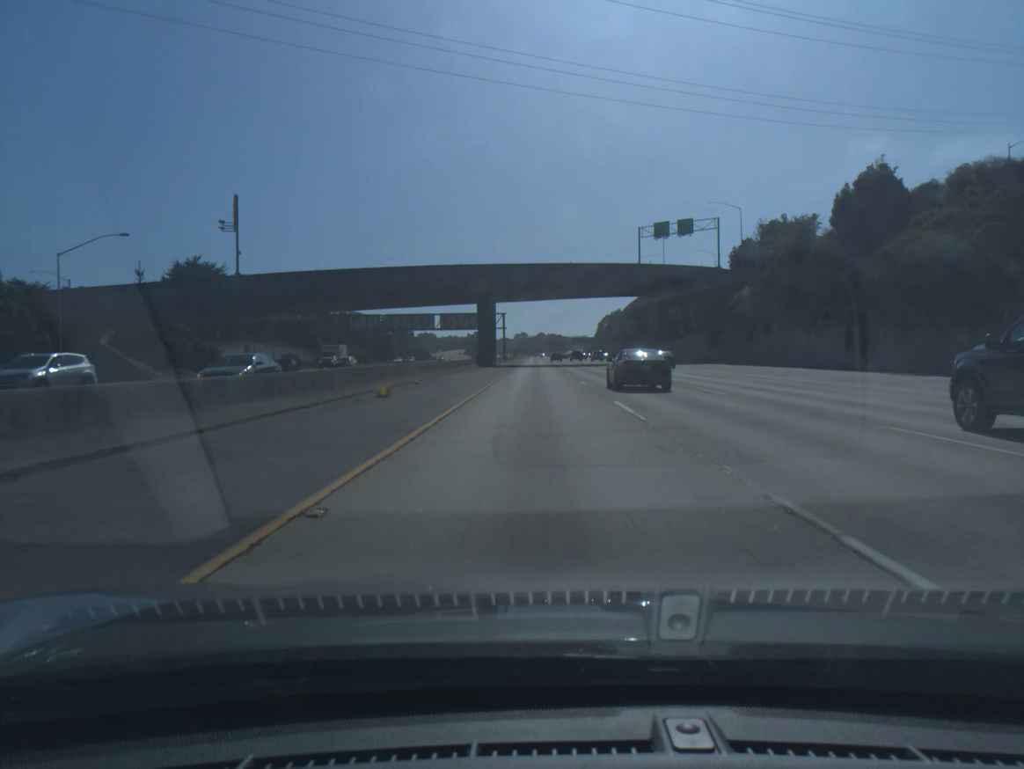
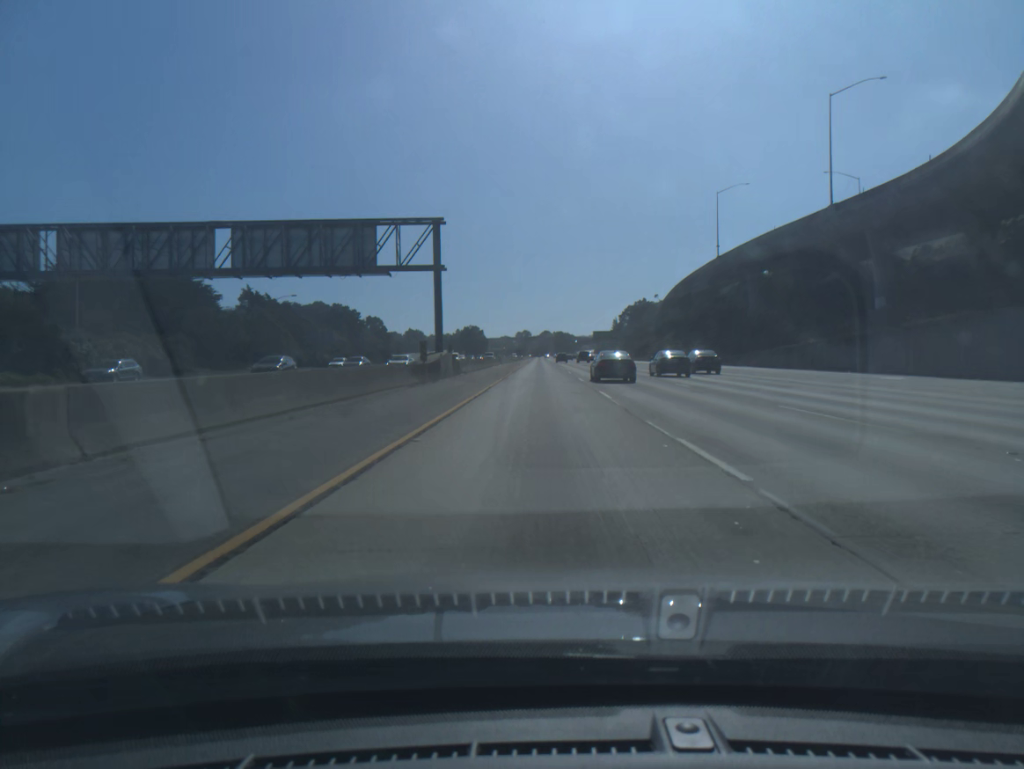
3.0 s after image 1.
(-0.2, +96.7) m; 0°
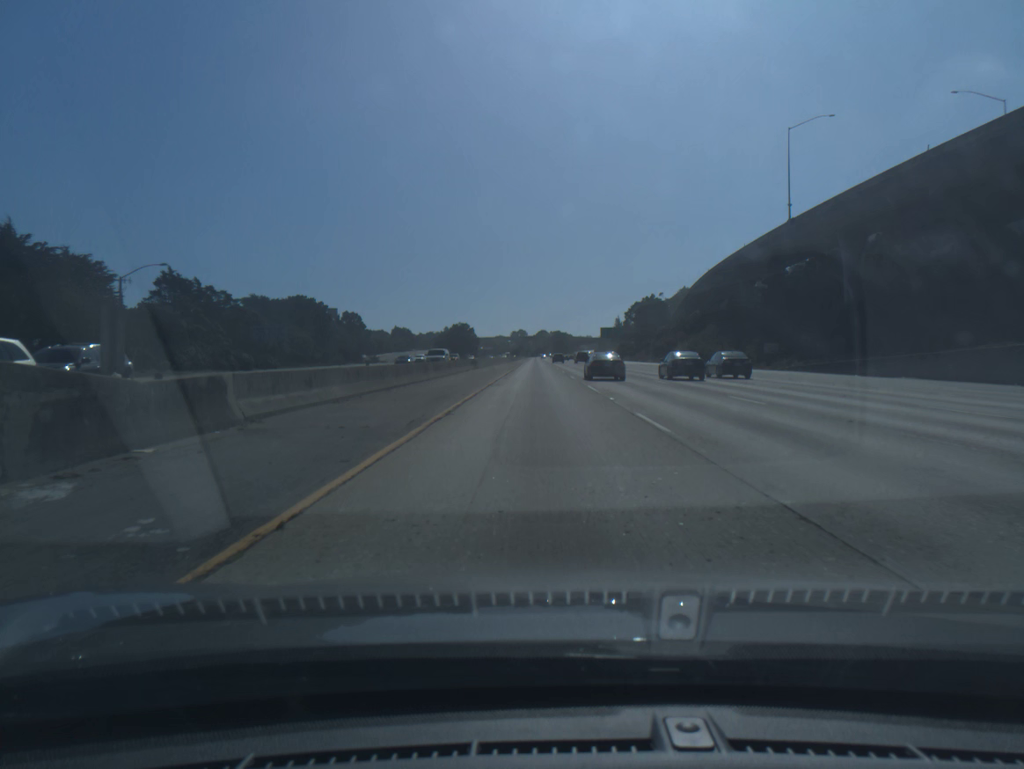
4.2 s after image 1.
(0.0, +38.9) m; 0°
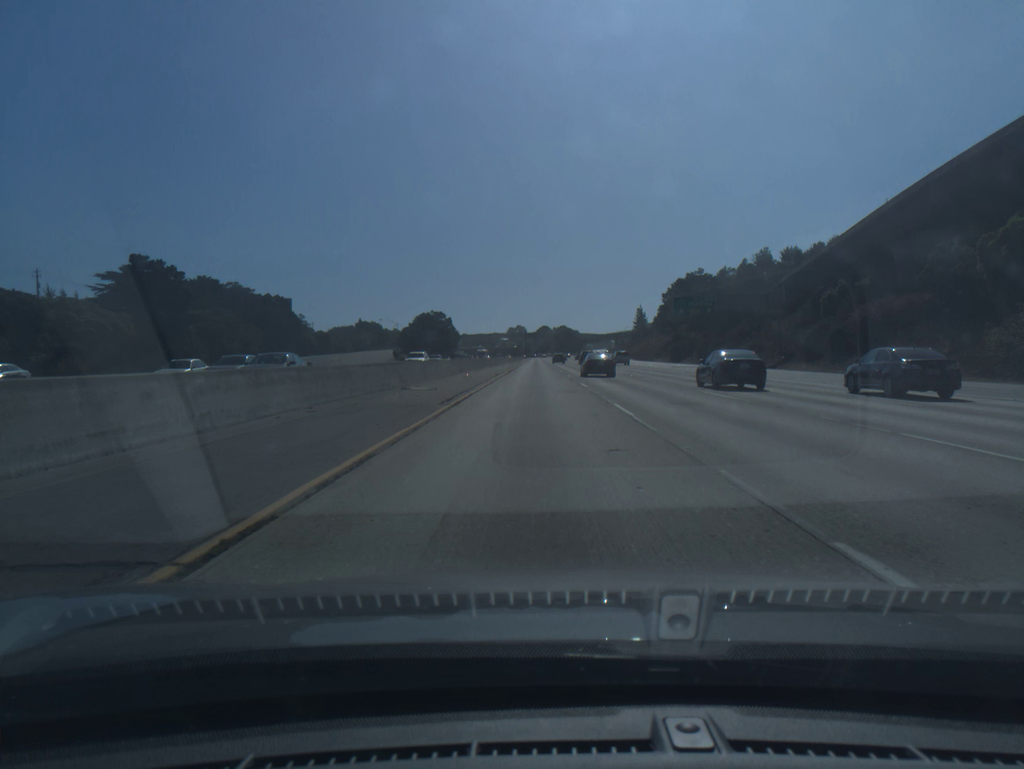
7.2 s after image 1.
(-0.1, +98.9) m; 0°
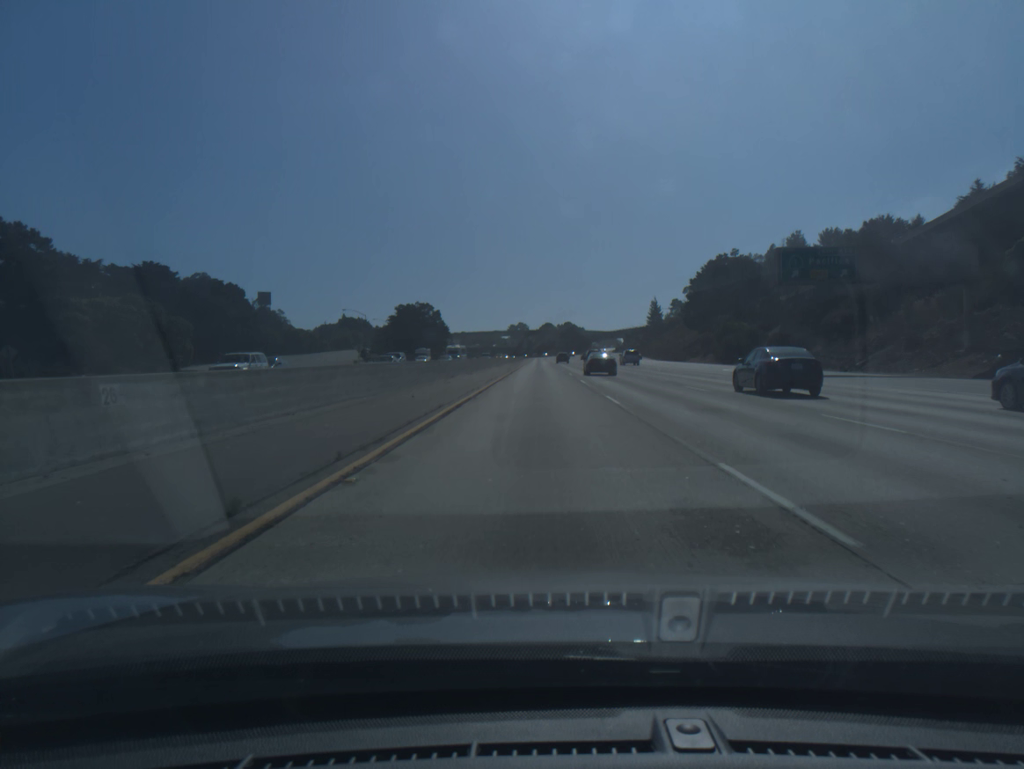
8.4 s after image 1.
(-0.1, +40.1) m; 0°
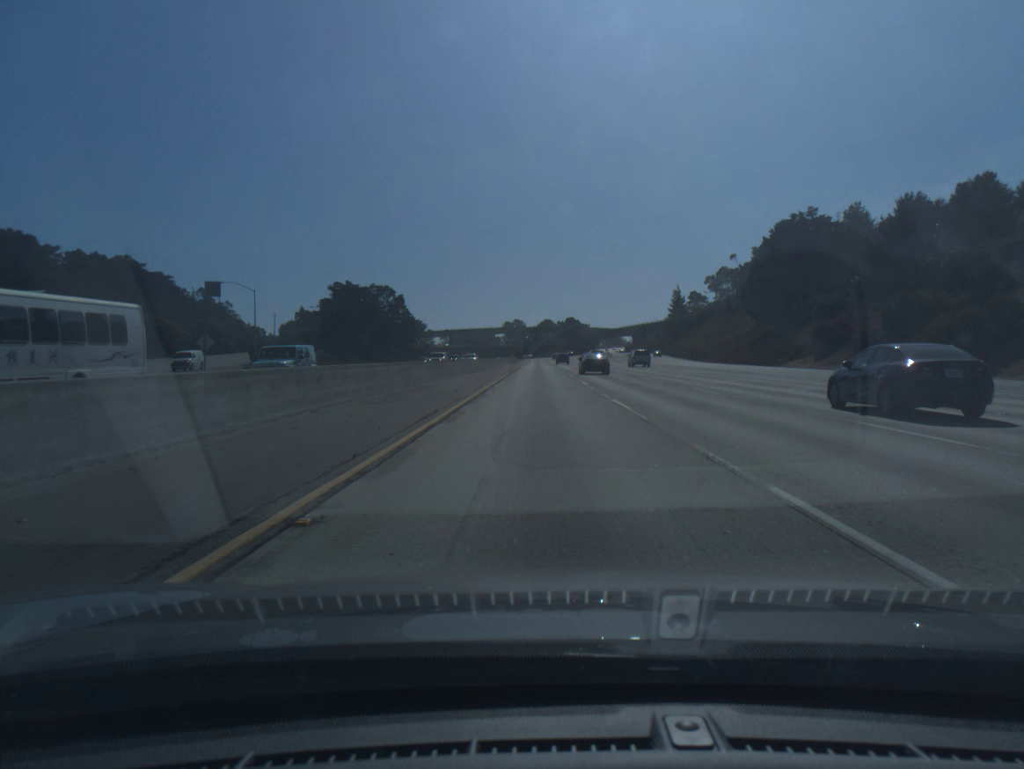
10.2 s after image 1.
(+0.1, +60.1) m; 0°
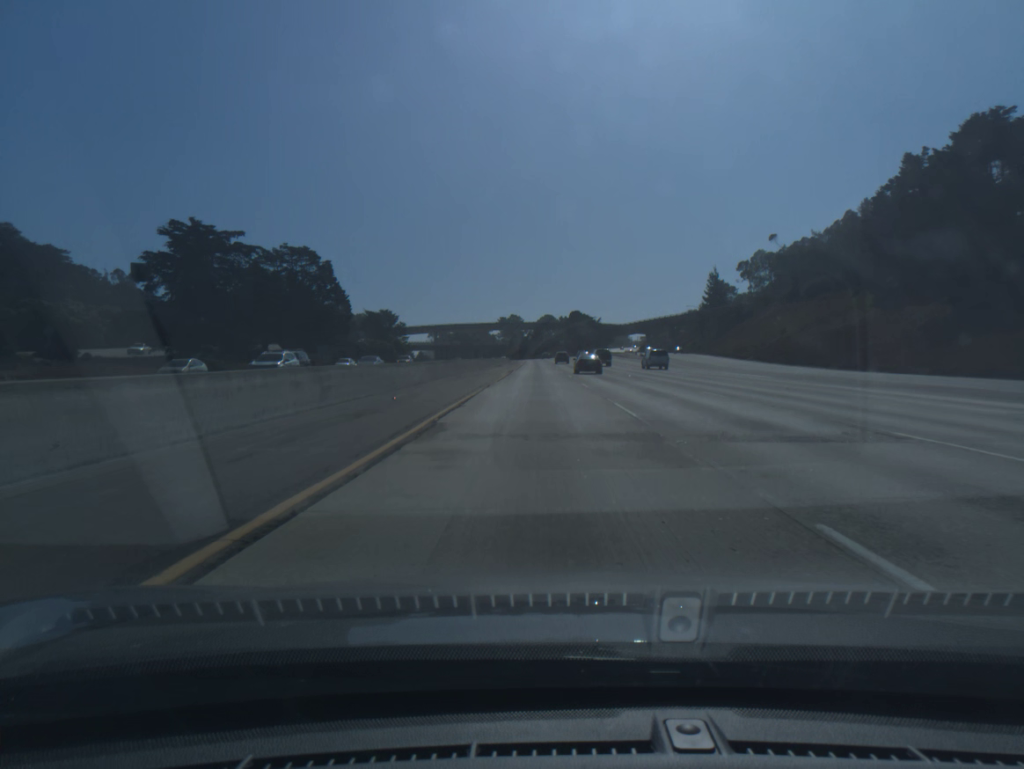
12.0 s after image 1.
(+0.1, +59.9) m; 0°
